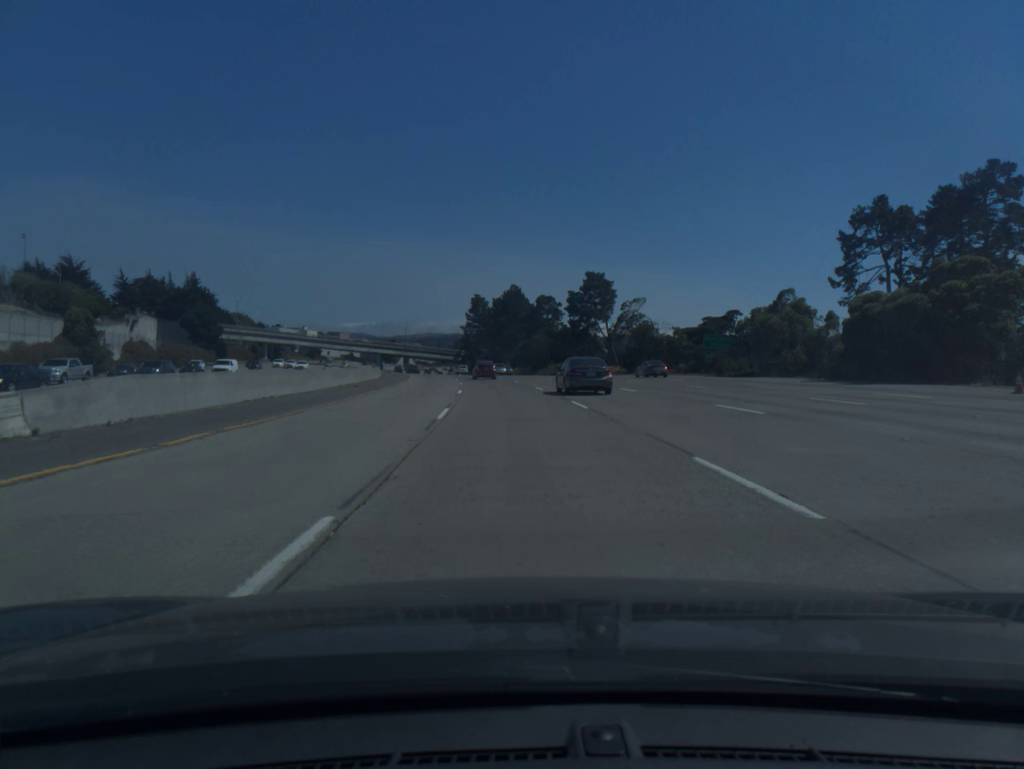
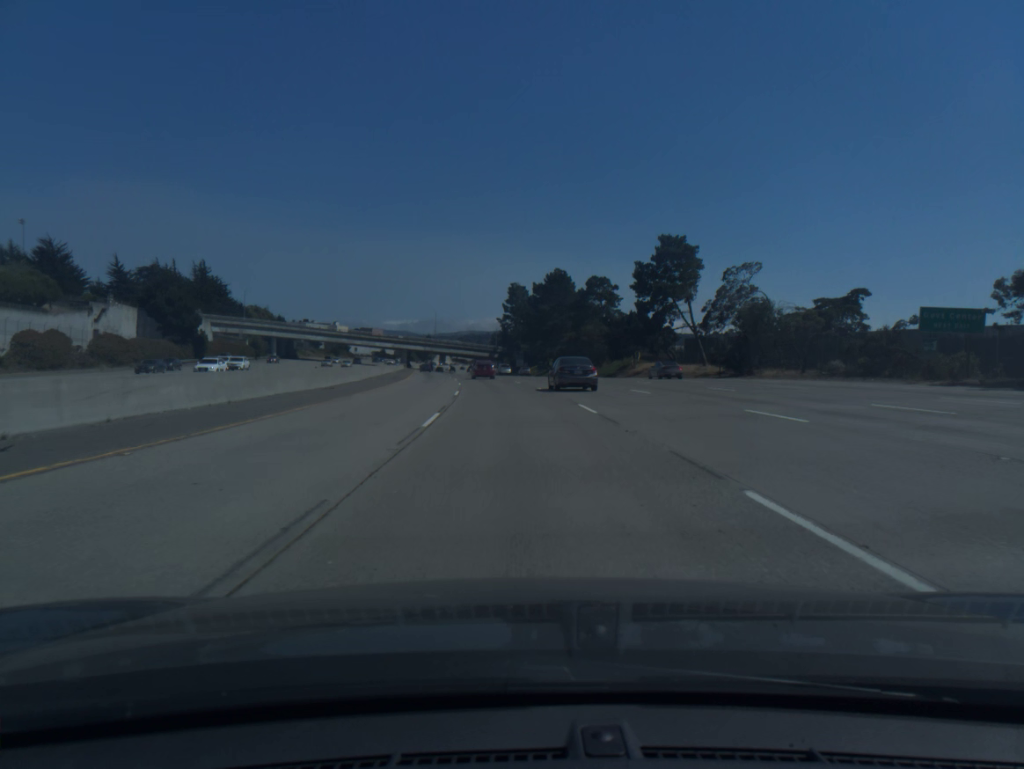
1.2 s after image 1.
(-0.7, +31.7) m; -3°
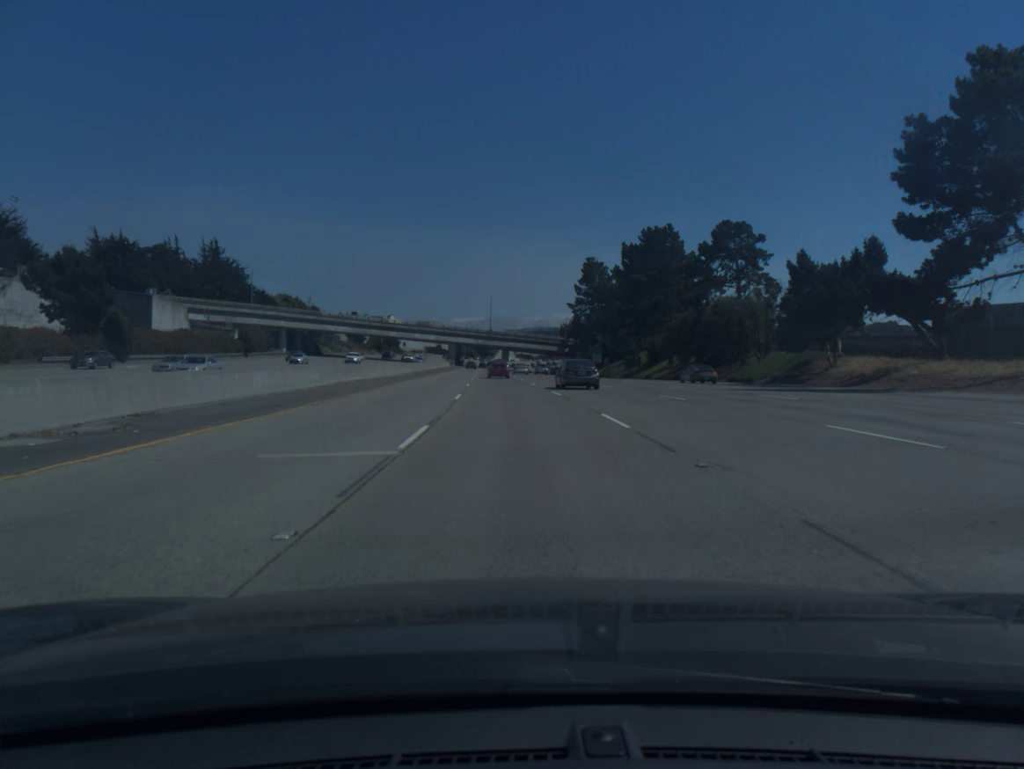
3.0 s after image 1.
(-2.0, +47.8) m; -5°
